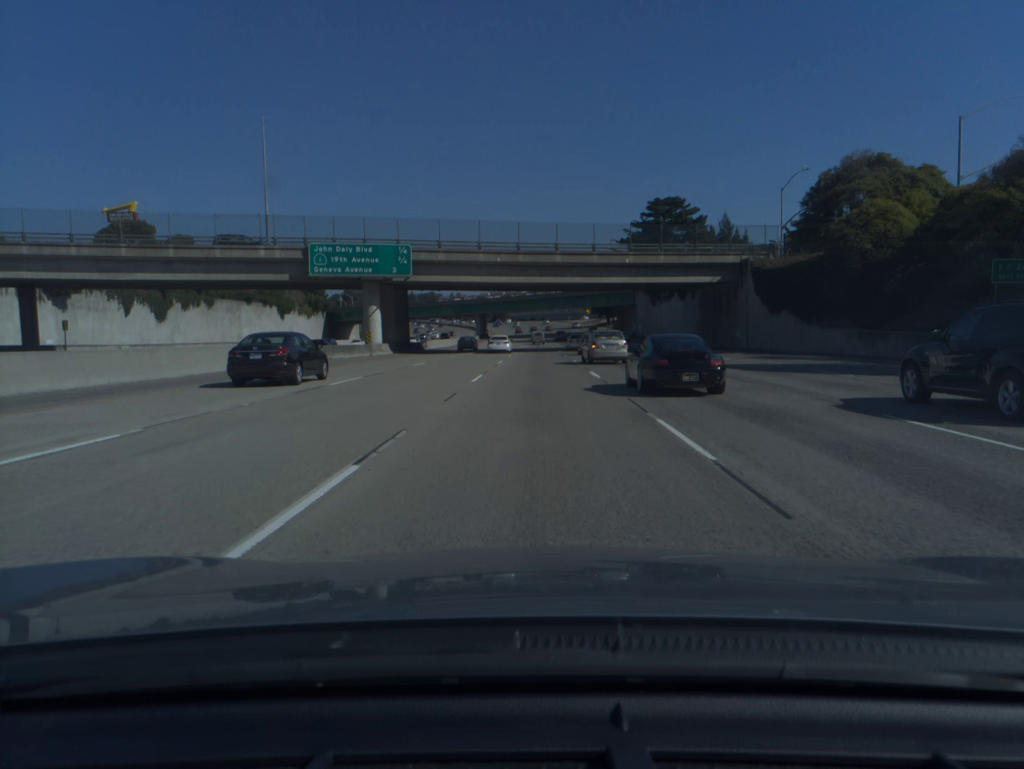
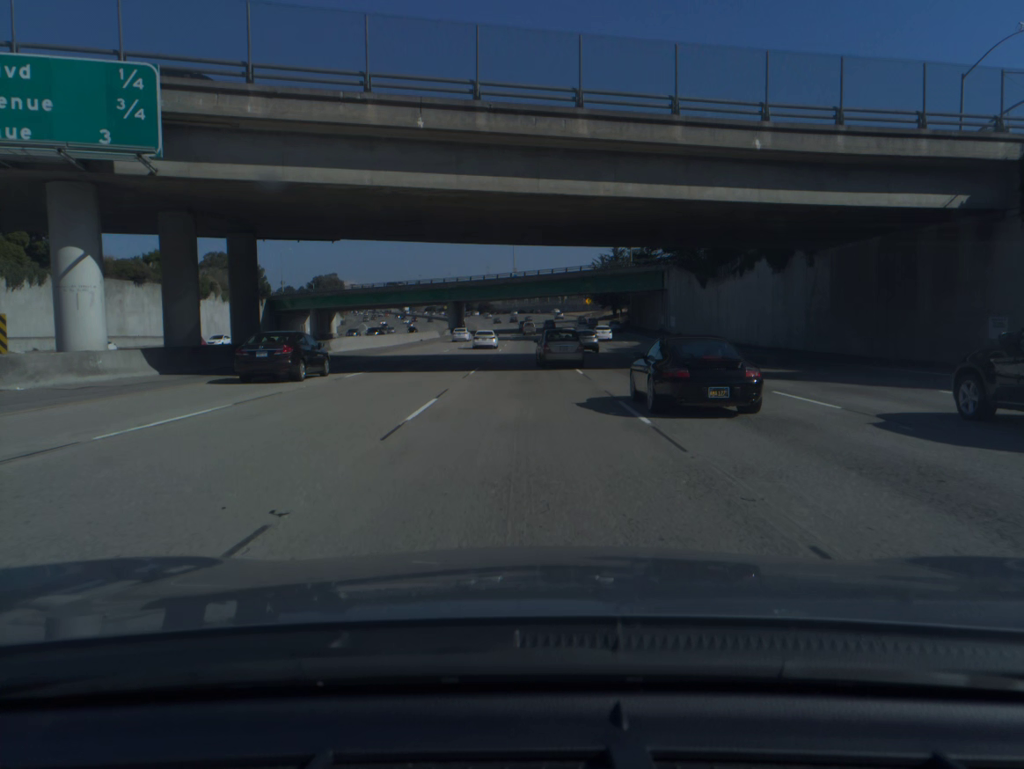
(+0.5, +38.8) m; +1°
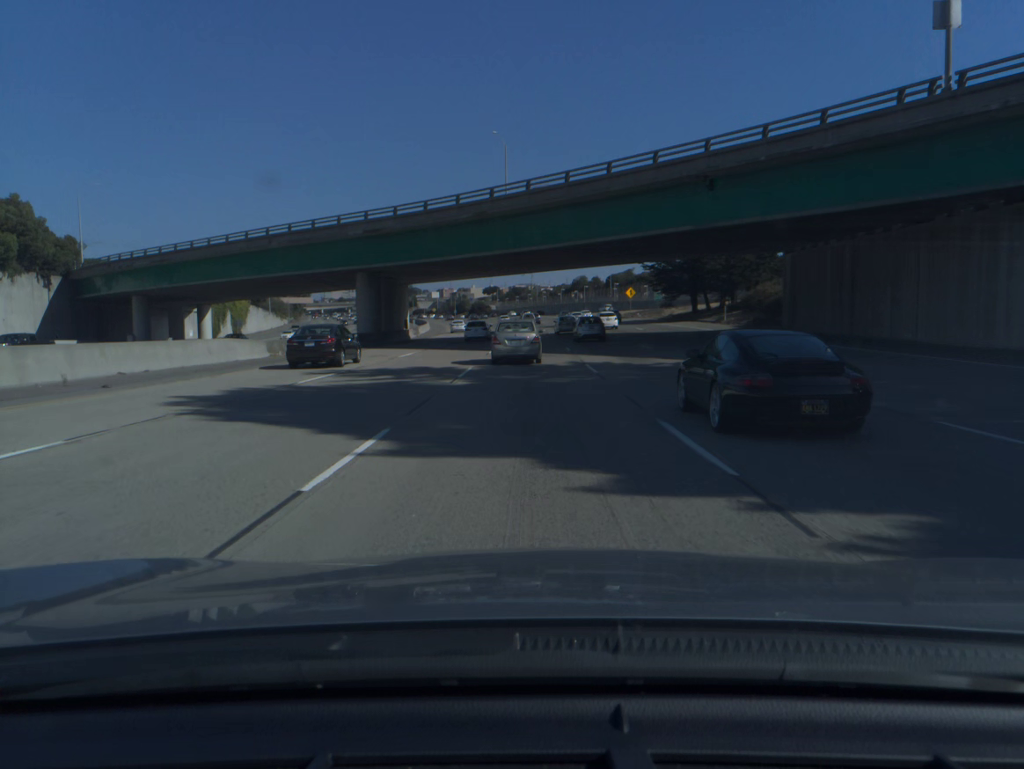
(-0.5, +75.9) m; 0°
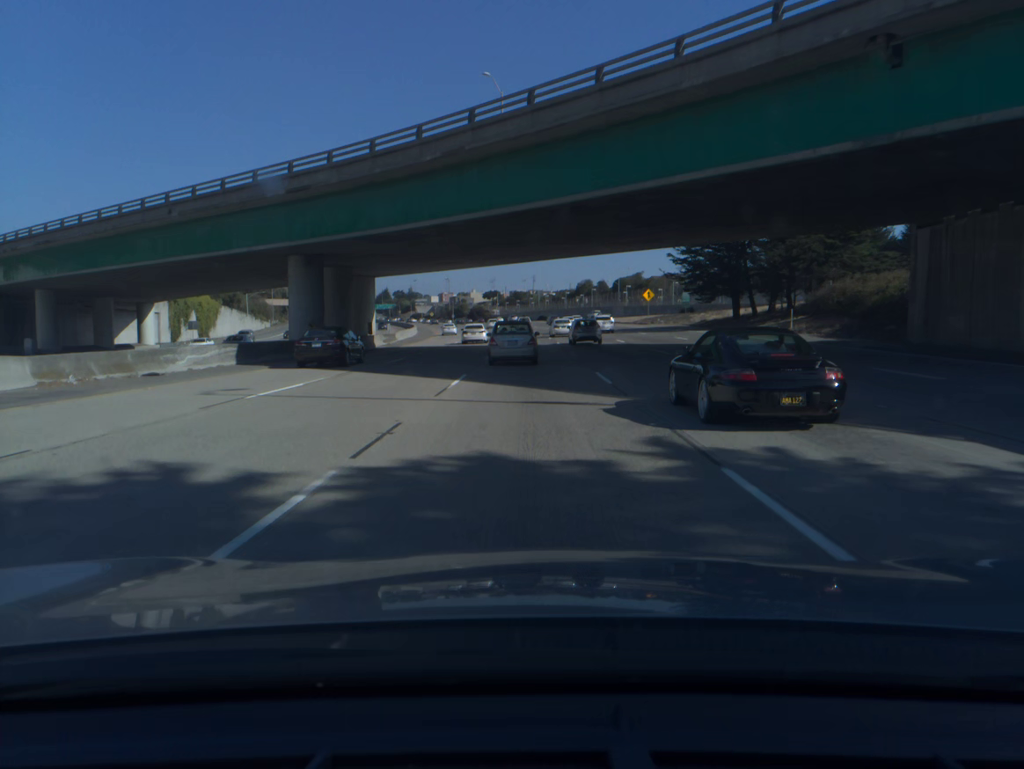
(0.0, +18.1) m; 0°
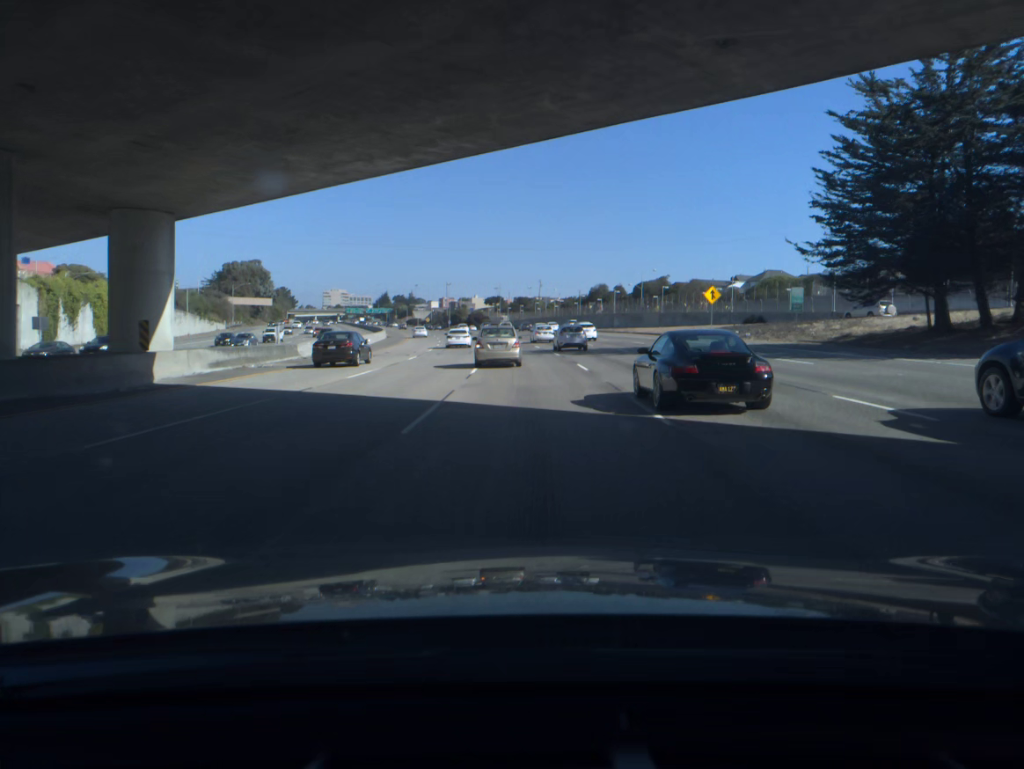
(-0.1, +35.2) m; 0°
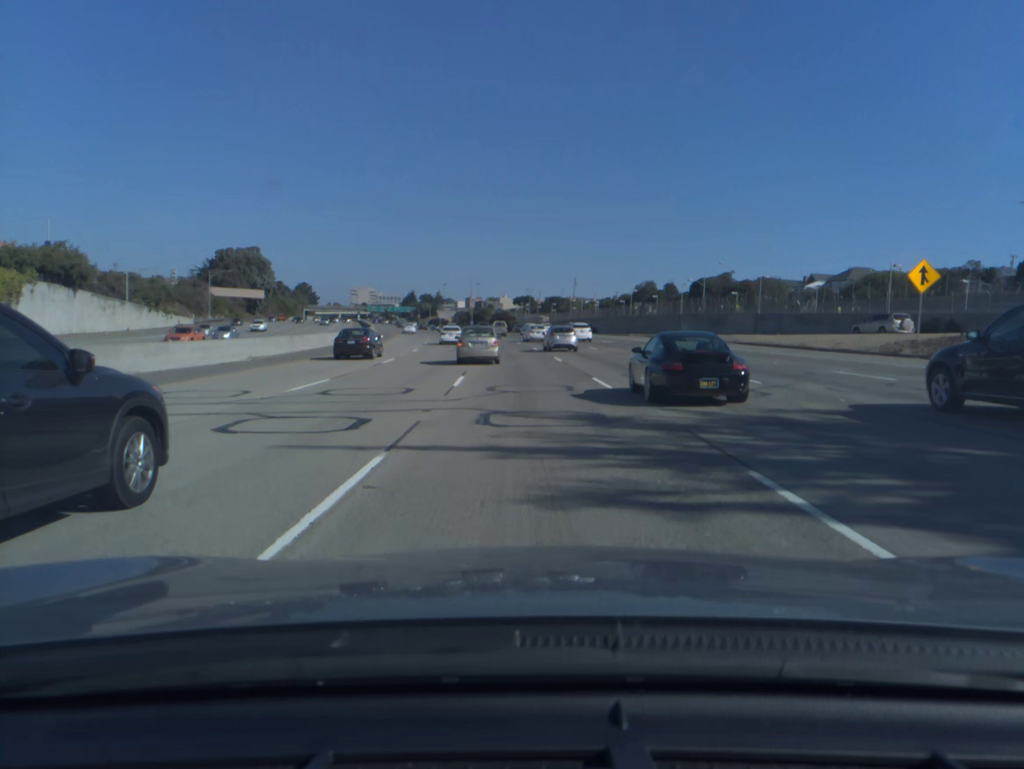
(-0.5, +34.5) m; -2°
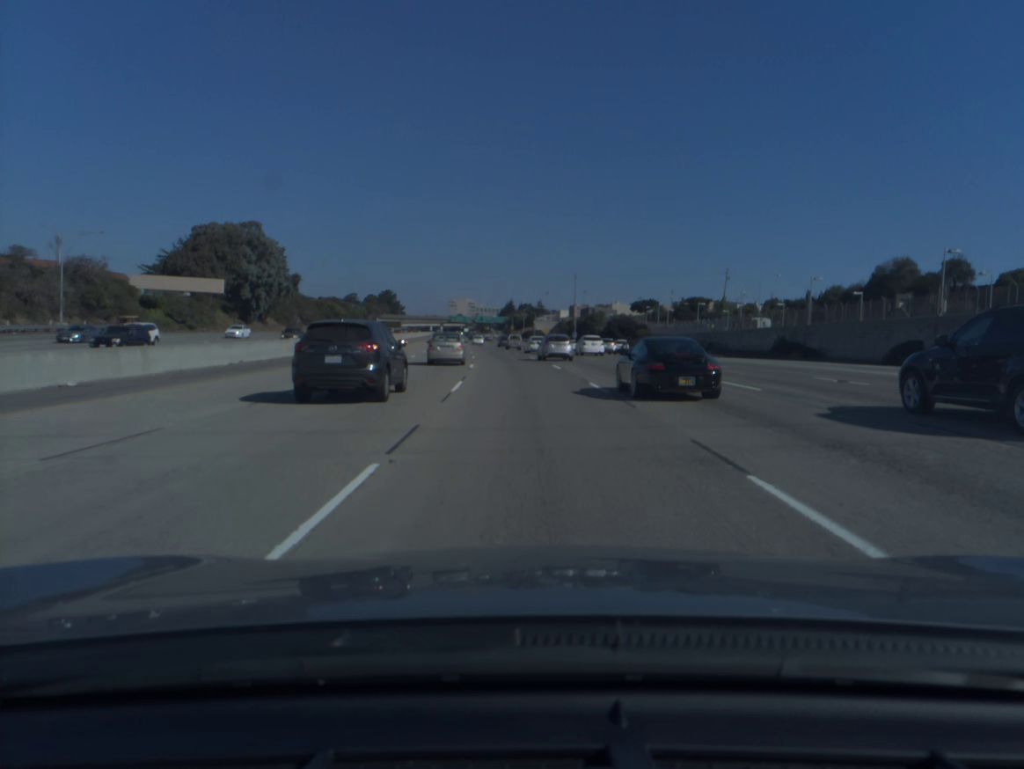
(-5.7, +85.5) m; -8°
